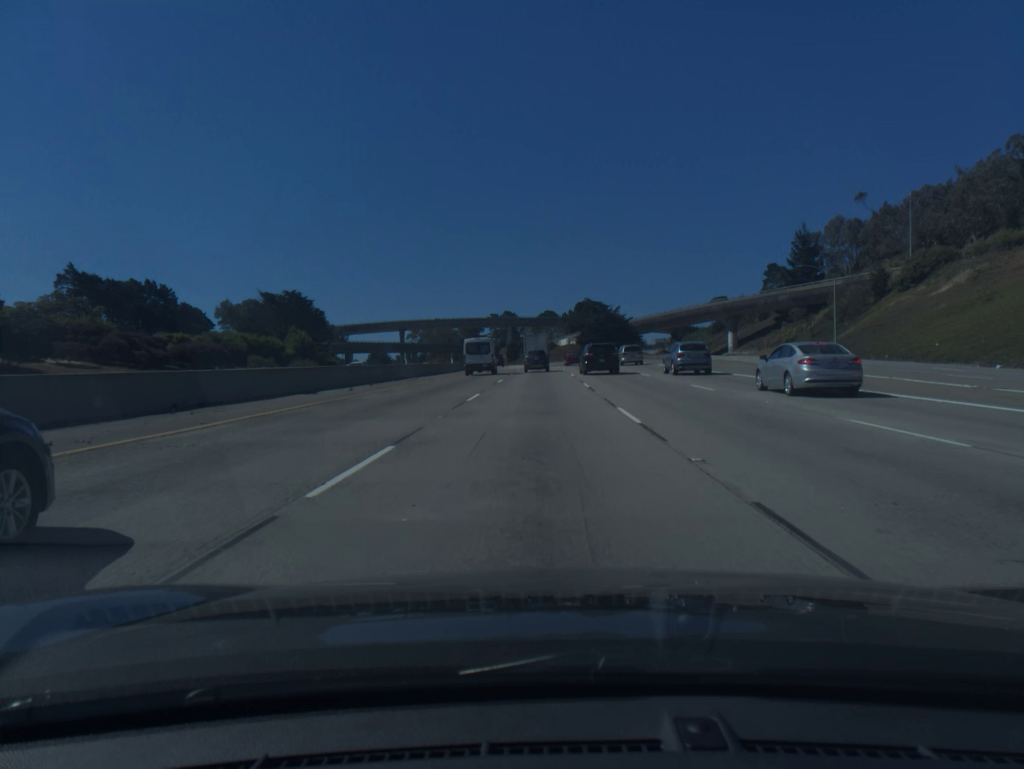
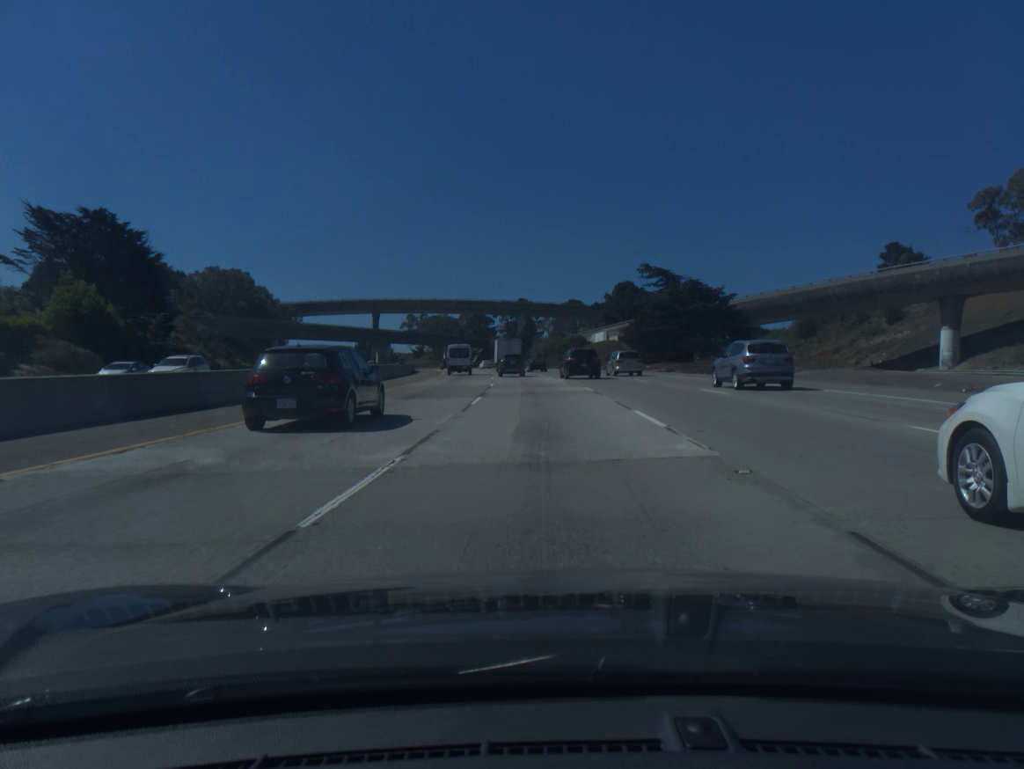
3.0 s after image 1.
(-0.7, +74.2) m; -1°
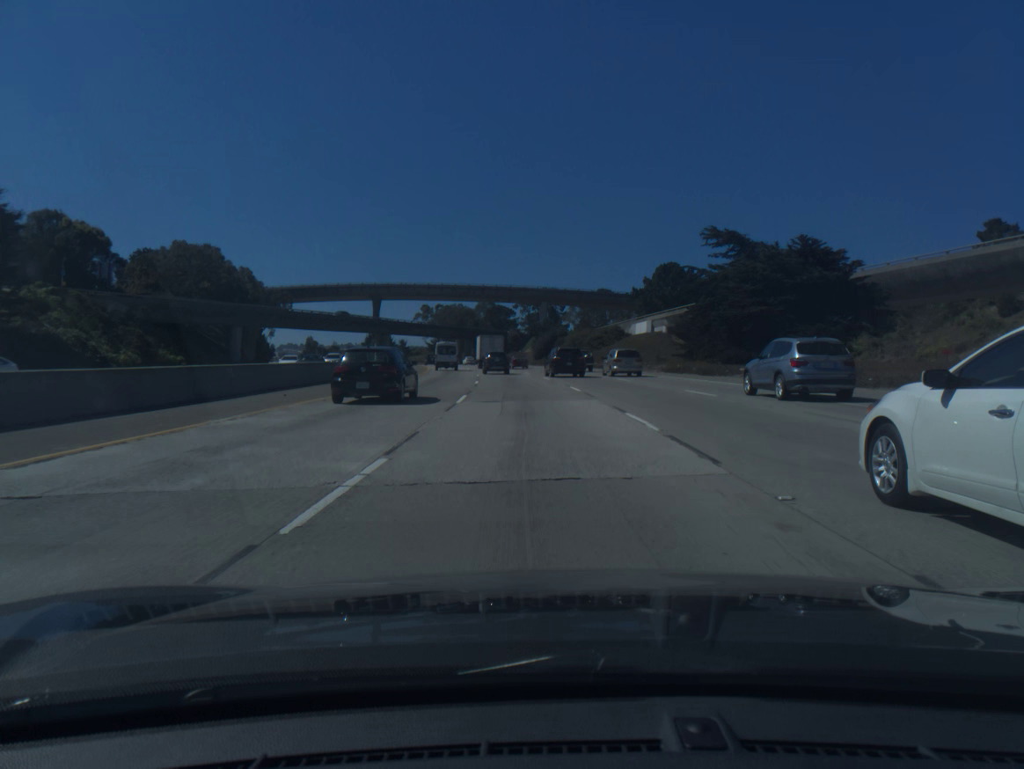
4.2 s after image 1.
(-0.4, +29.3) m; -2°
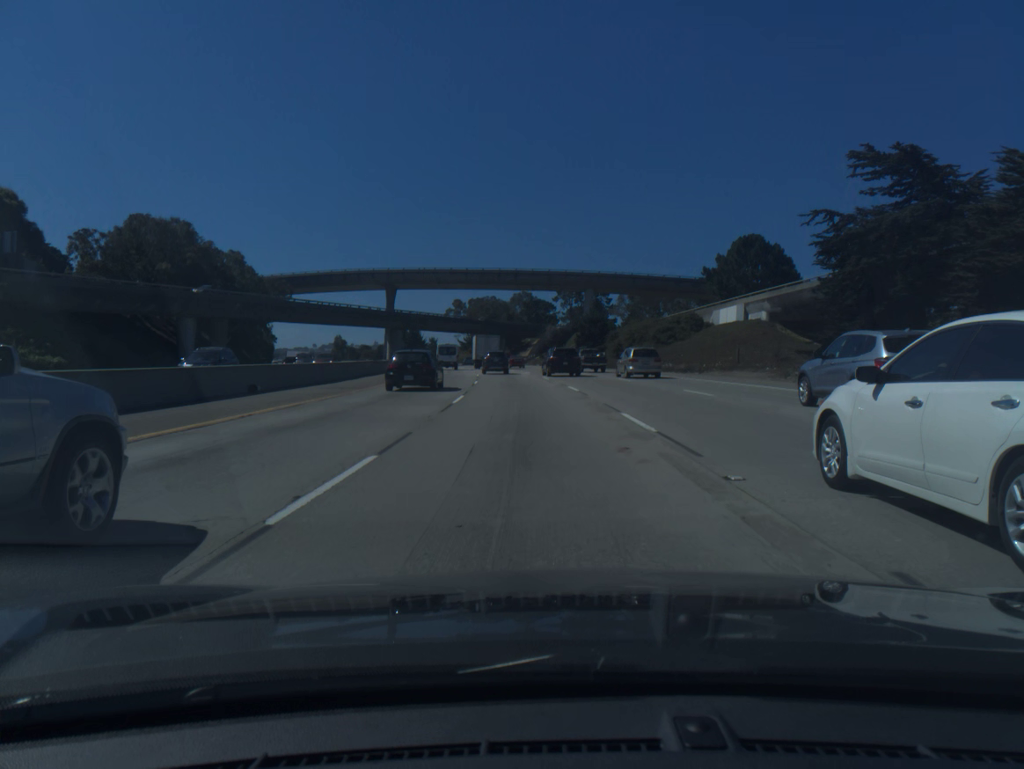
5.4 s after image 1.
(-0.7, +29.2) m; -3°
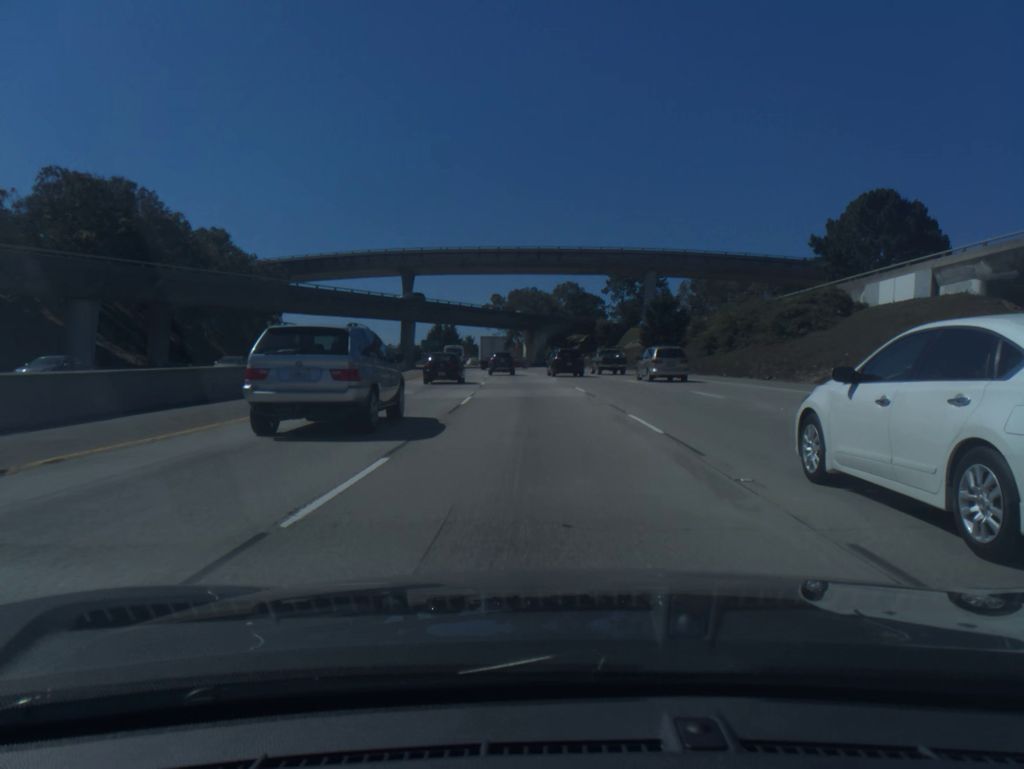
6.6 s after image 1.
(-0.8, +29.2) m; -3°
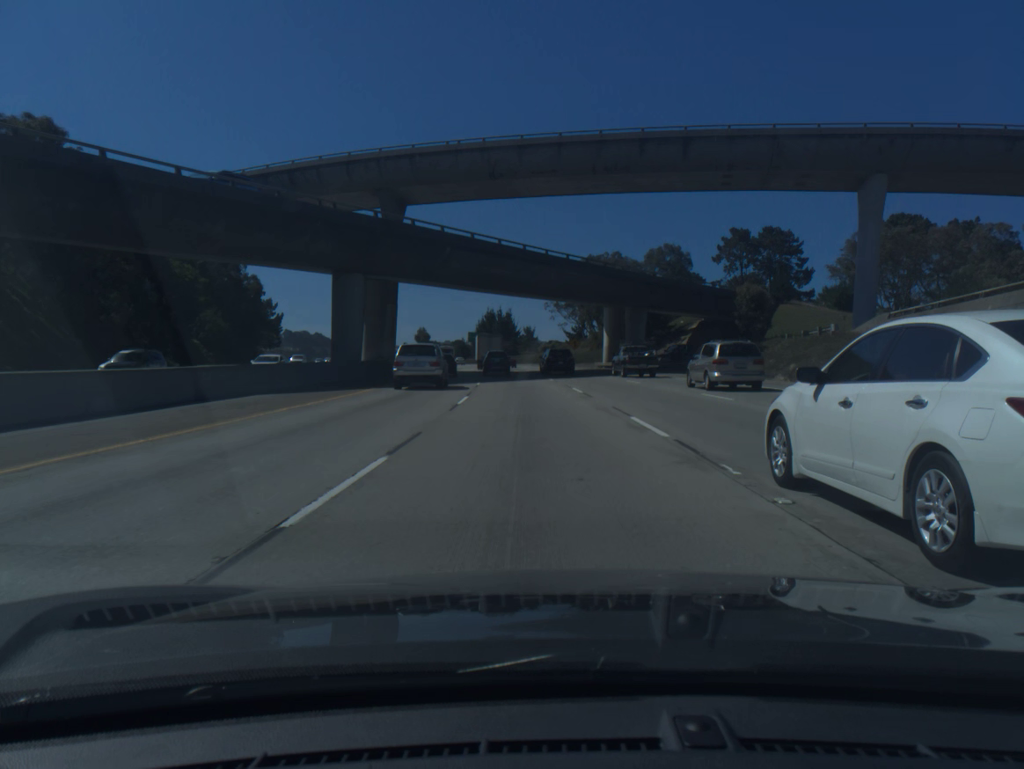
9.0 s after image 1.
(-2.5, +58.9) m; -5°
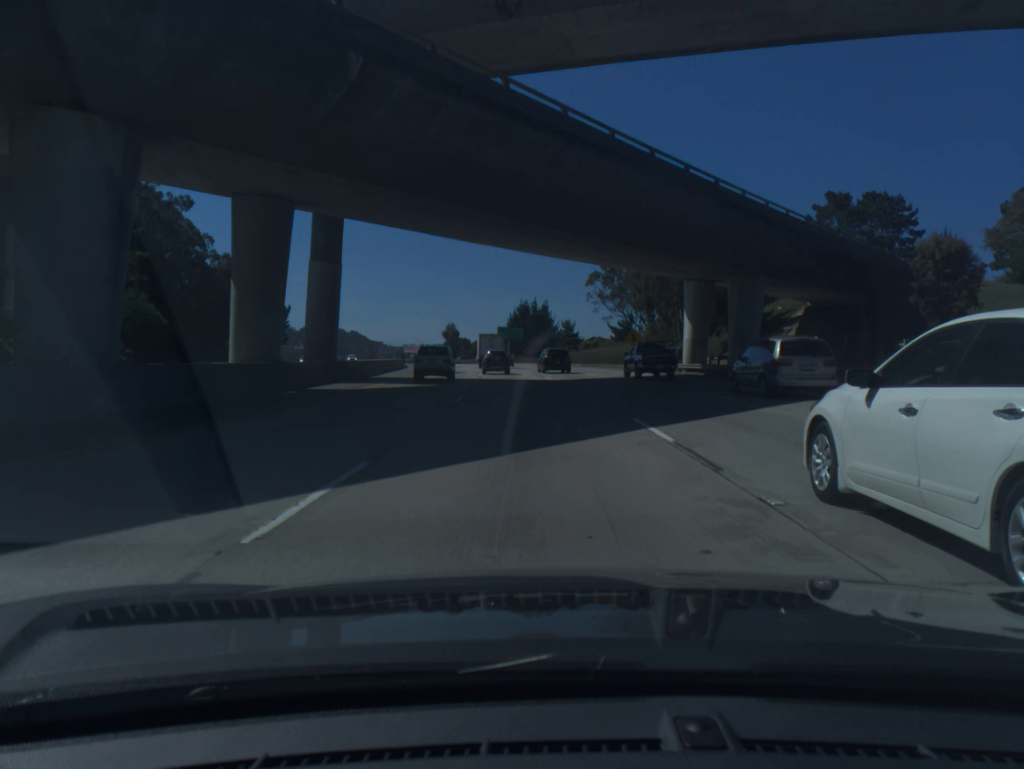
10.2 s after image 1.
(-0.7, +29.8) m; -3°
